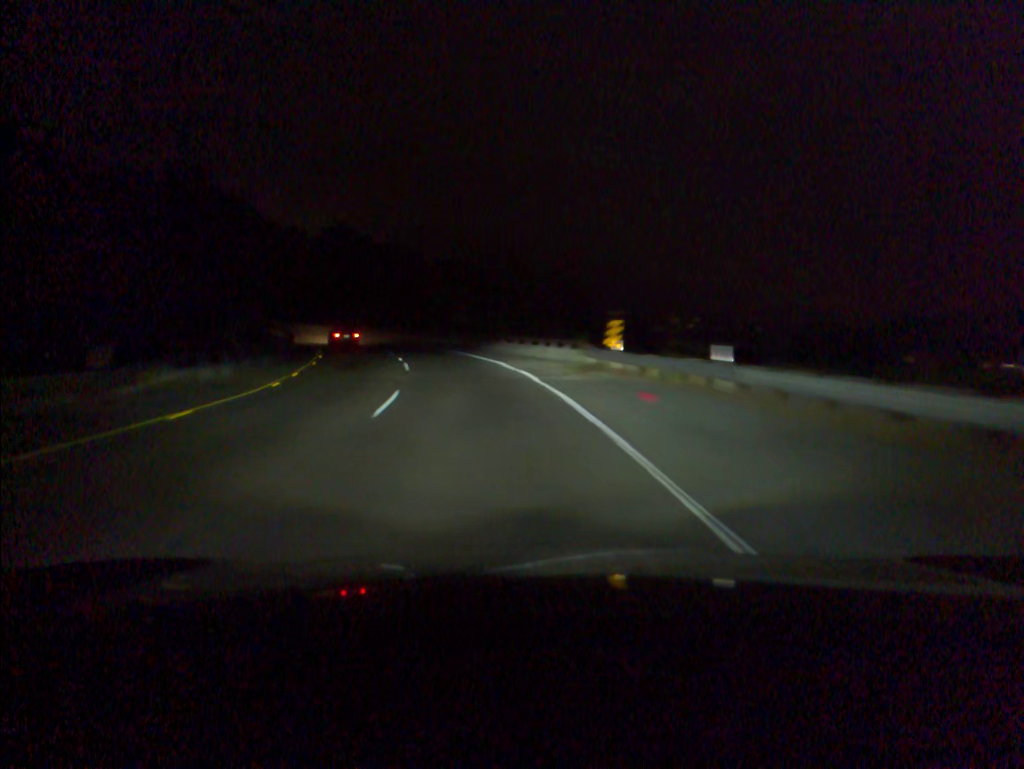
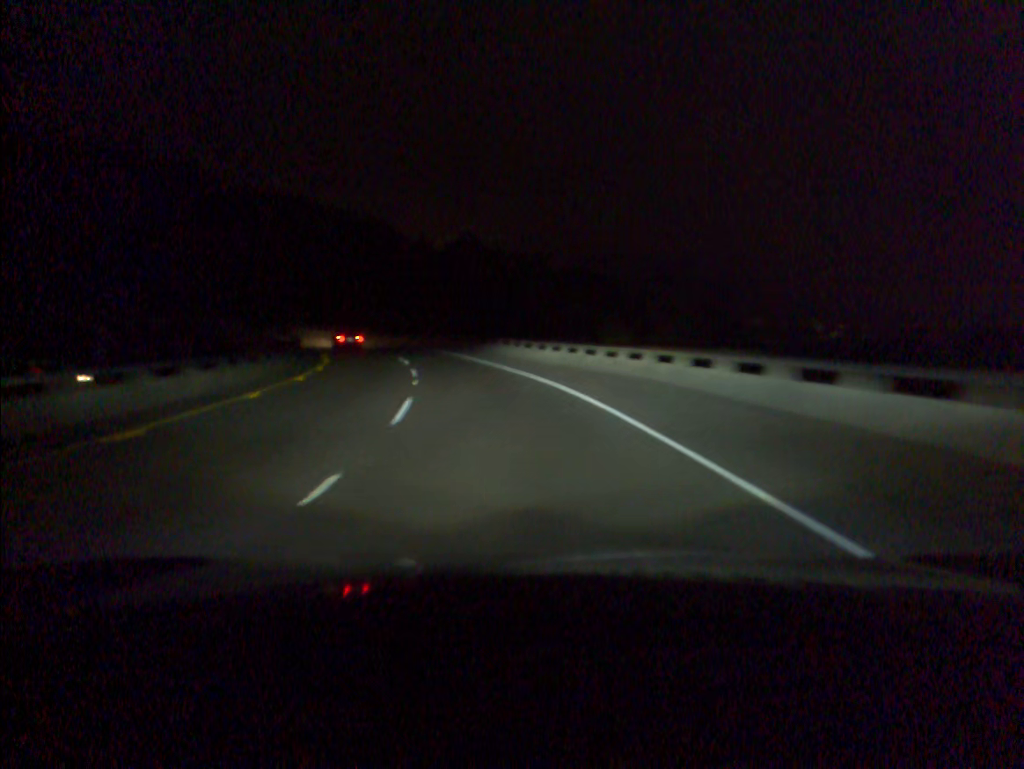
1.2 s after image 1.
(-2.6, +29.6) m; -10°
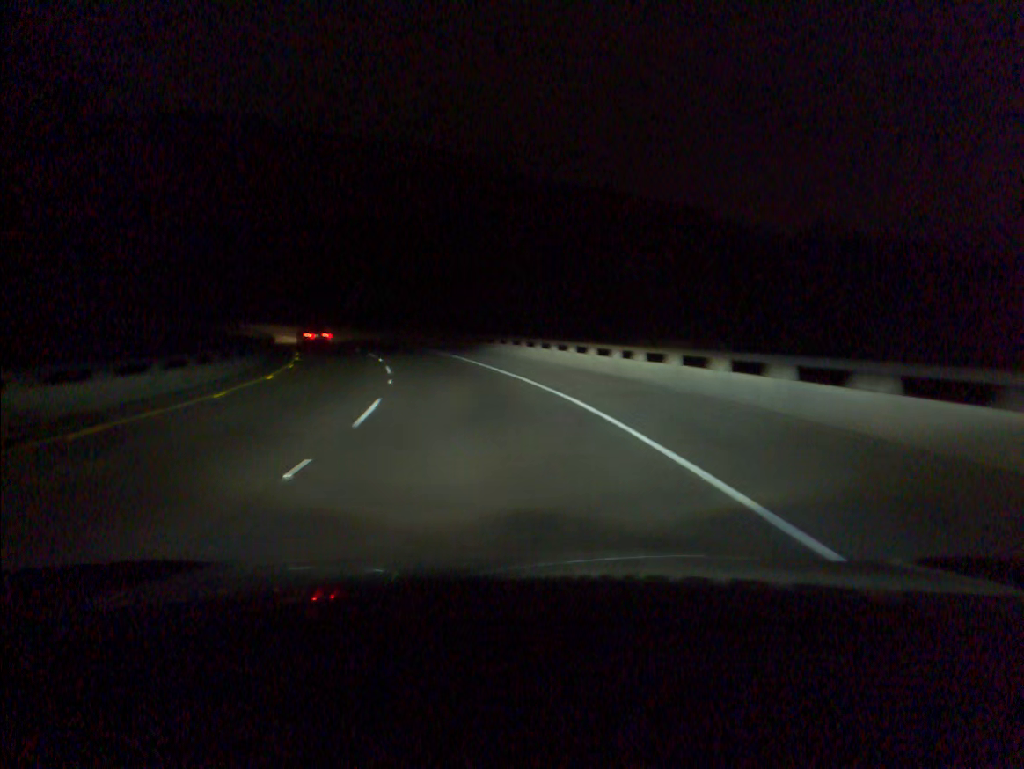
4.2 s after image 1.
(-14.4, +72.8) m; -23°
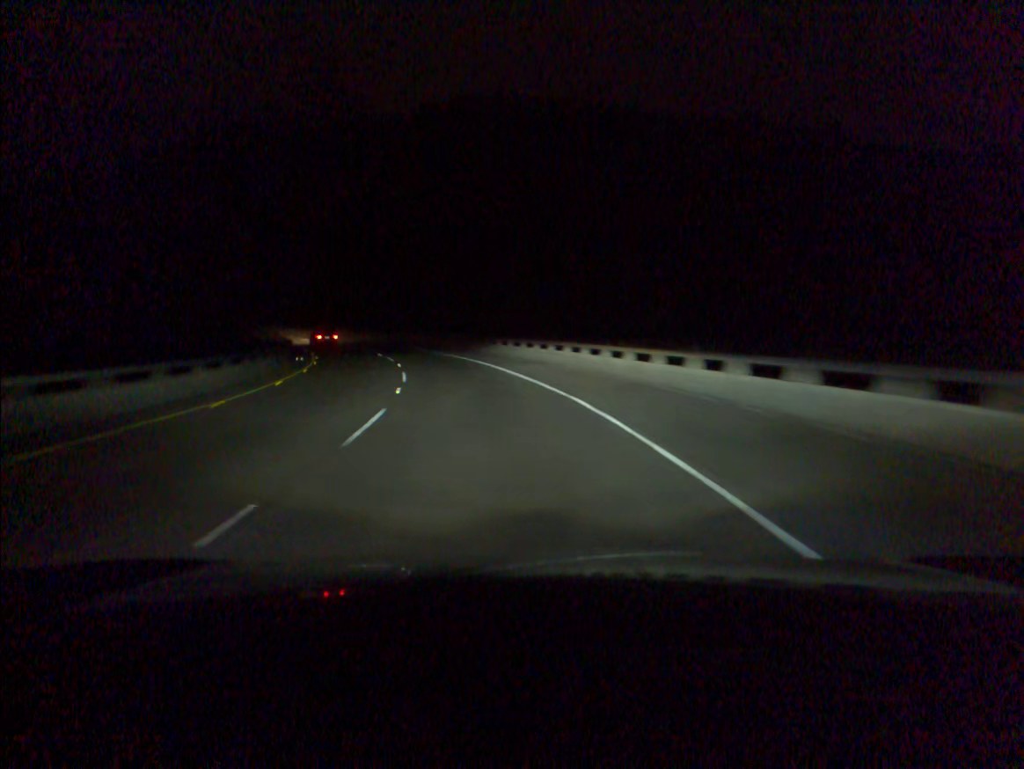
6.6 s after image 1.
(-11.2, +60.0) m; -21°
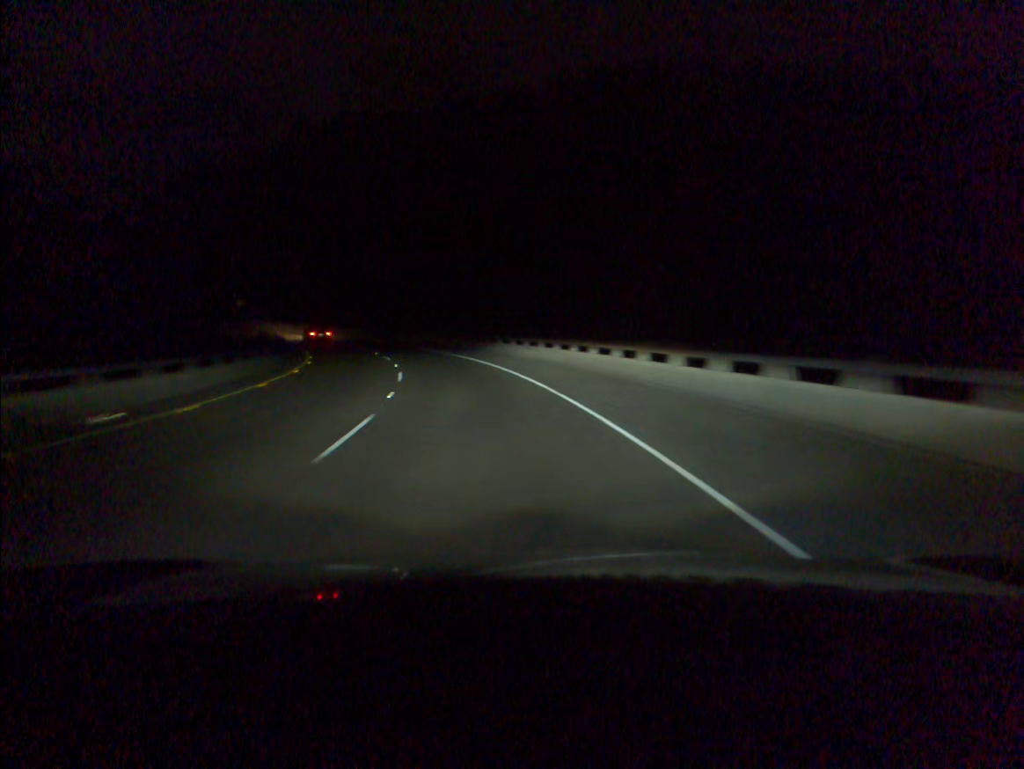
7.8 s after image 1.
(-2.7, +31.4) m; -10°
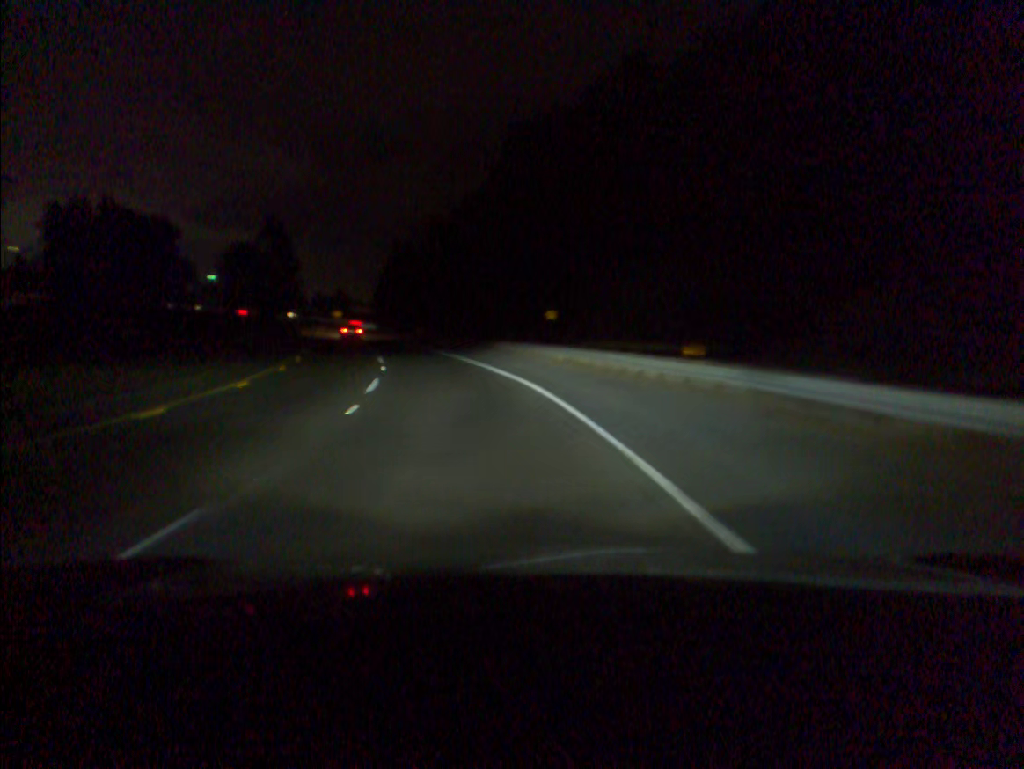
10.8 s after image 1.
(-18.0, +78.9) m; -26°
